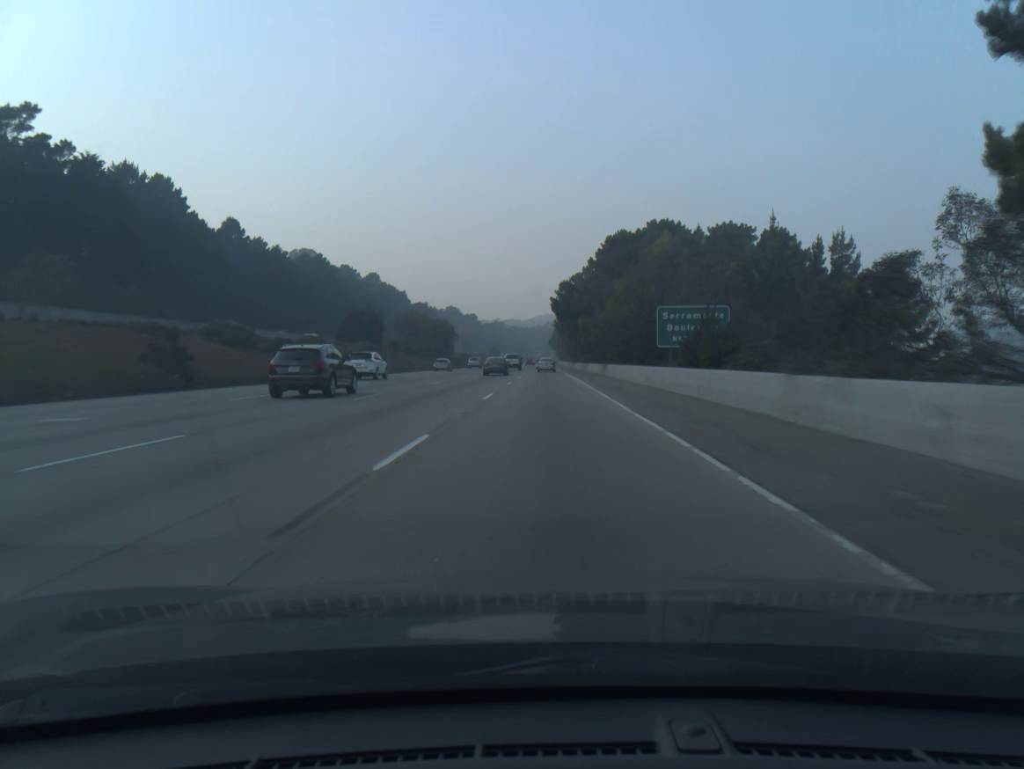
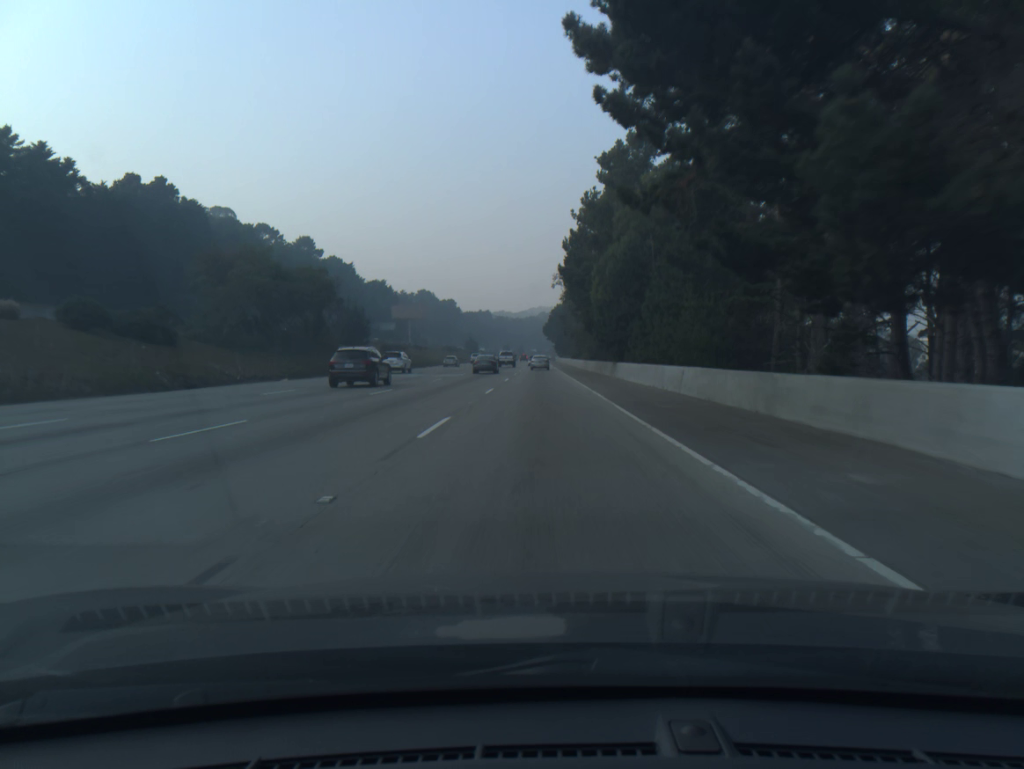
(+0.5, +84.3) m; +1°
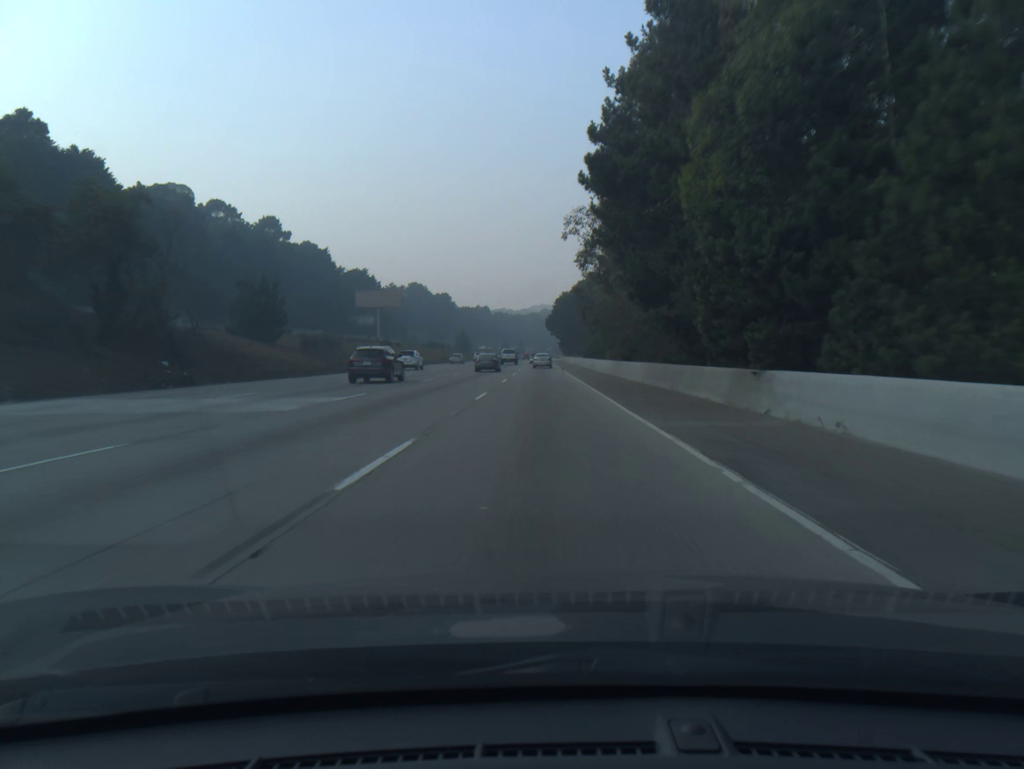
(0.0, +34.0) m; 0°
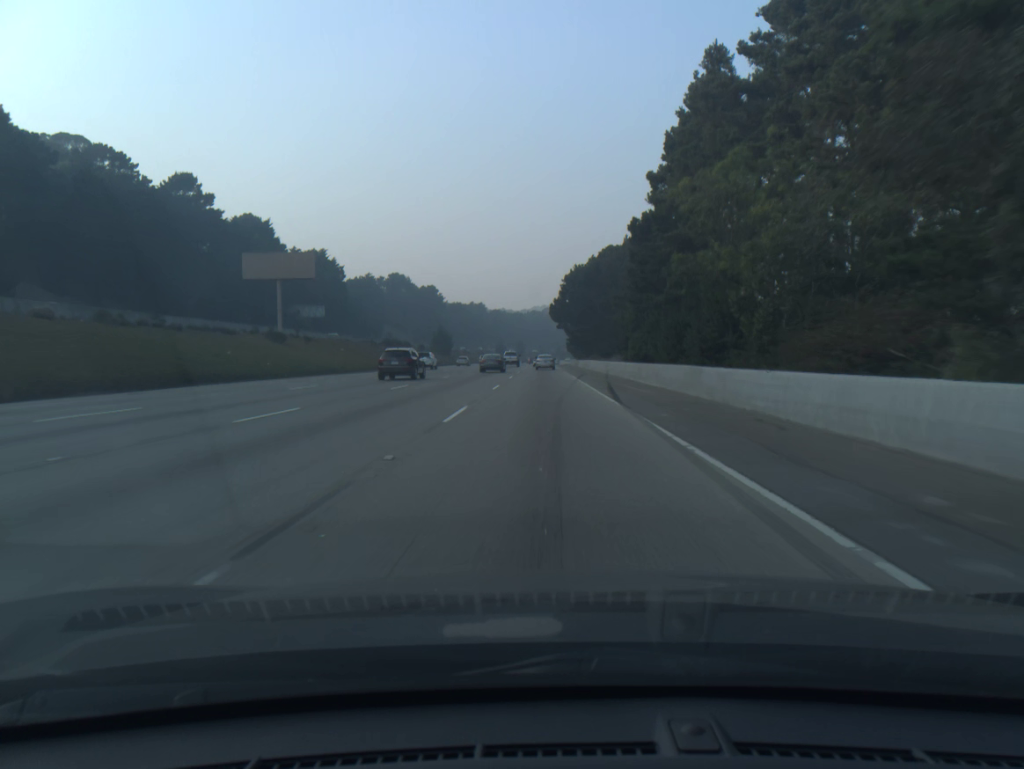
(-0.1, +51.0) m; 0°
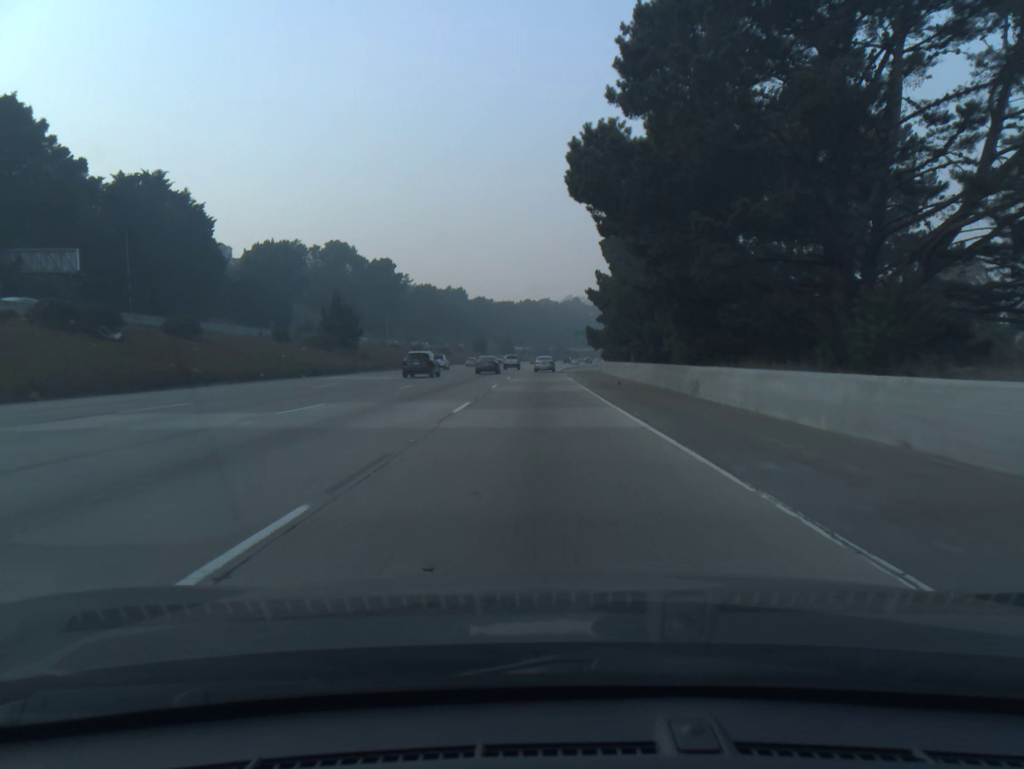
(+0.2, +84.8) m; 0°
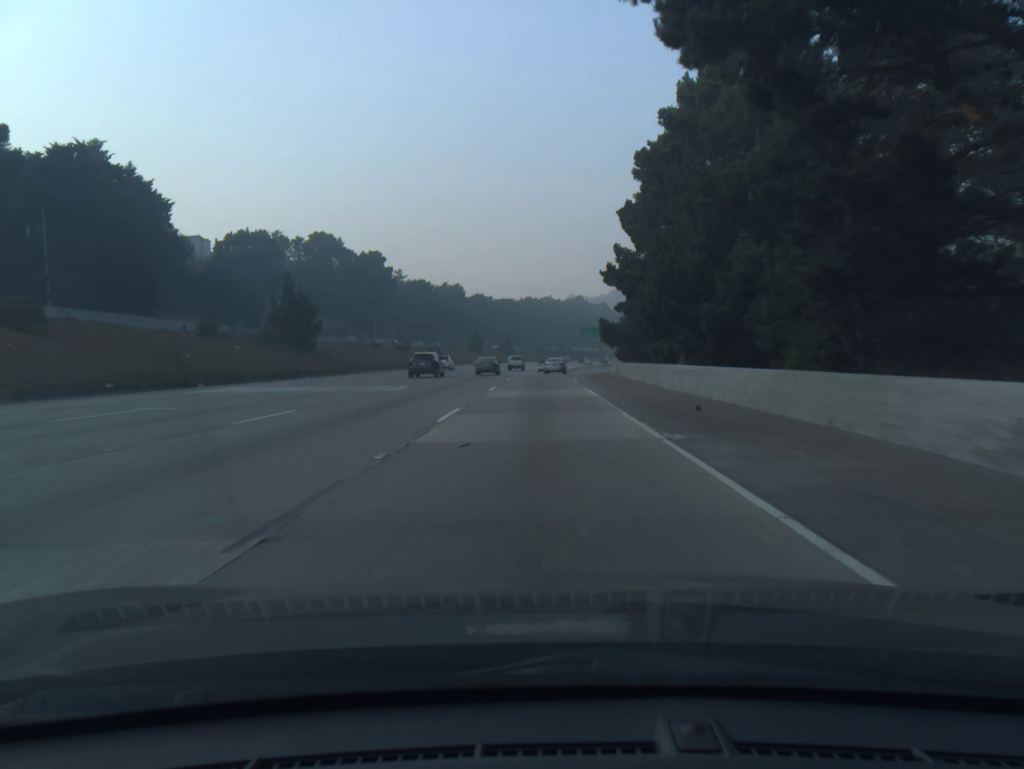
(0.0, +16.9) m; 0°
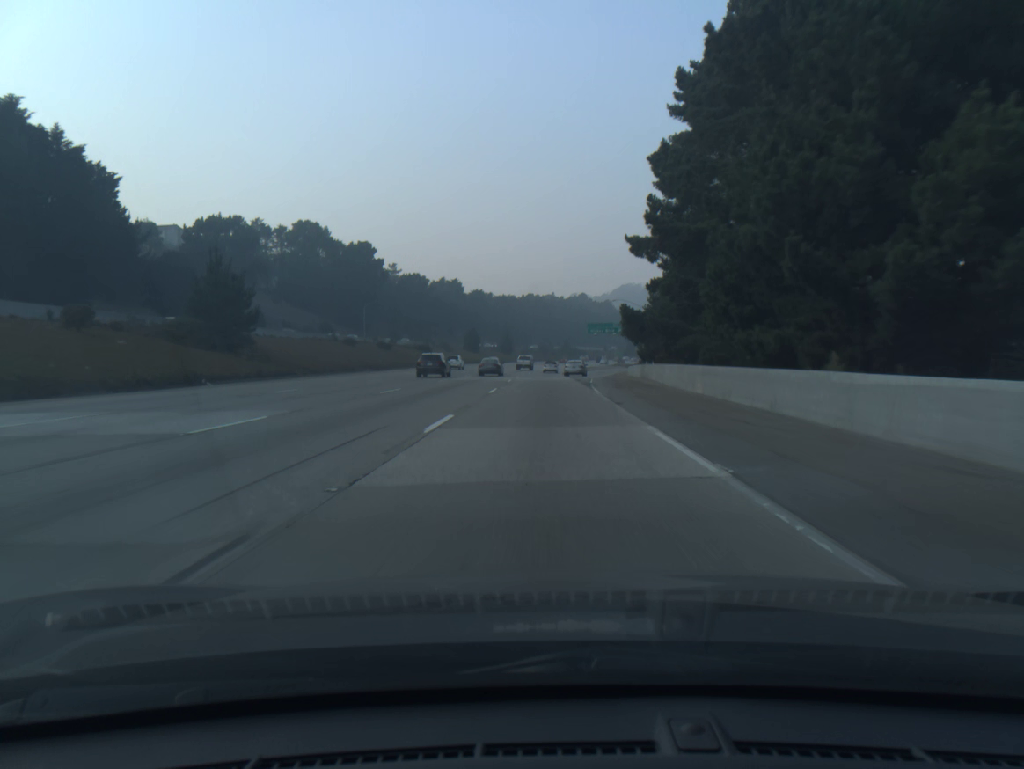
(0.0, +16.9) m; 0°
